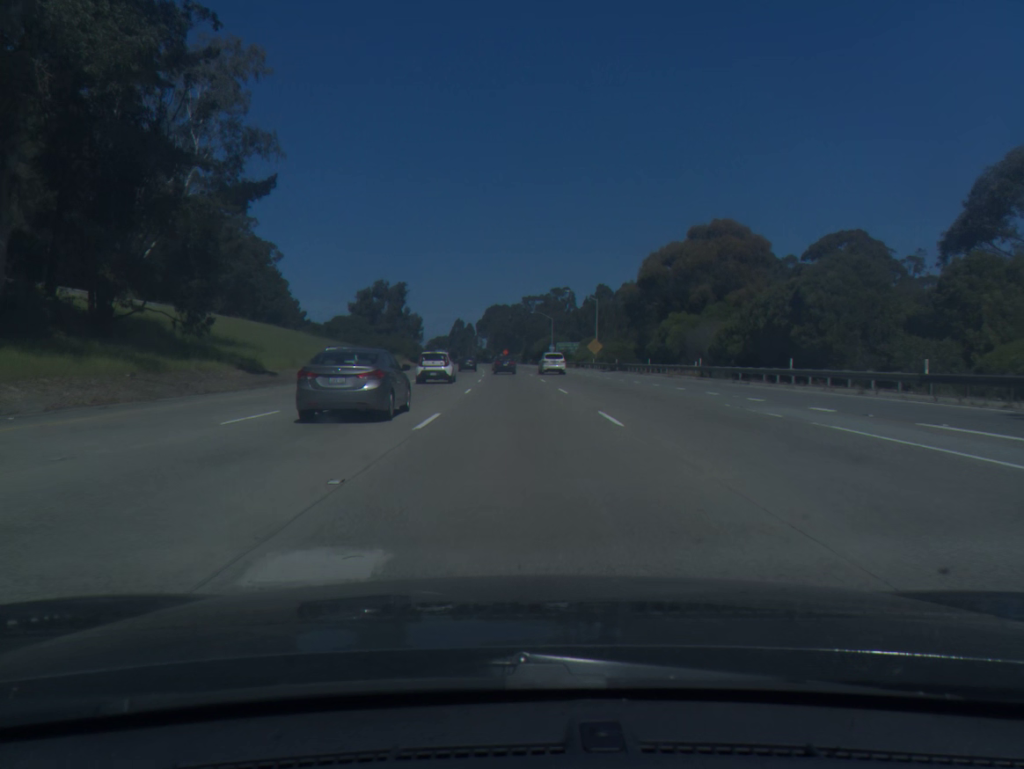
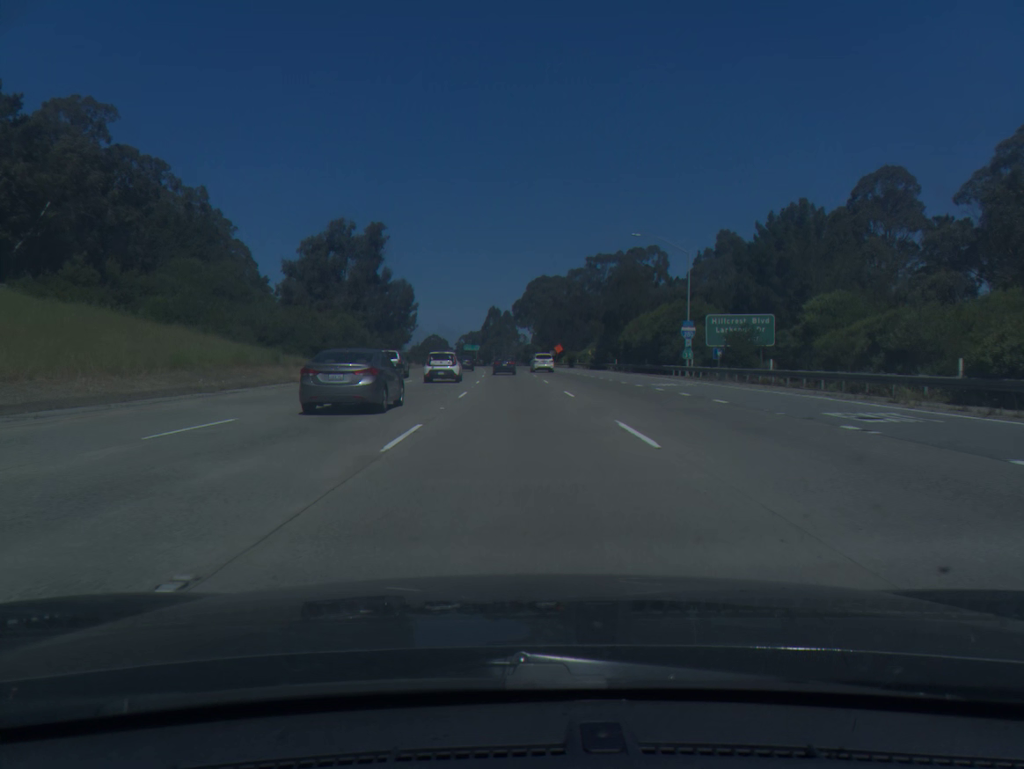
(-2.3, +91.1) m; -3°
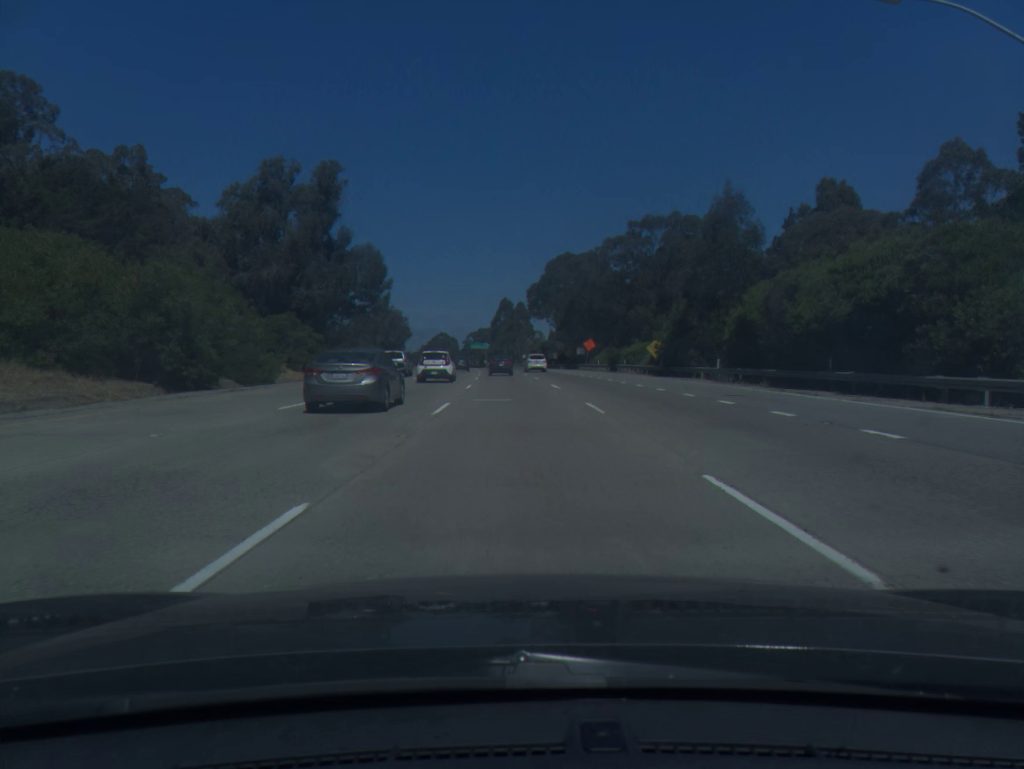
(-0.4, +37.0) m; -1°
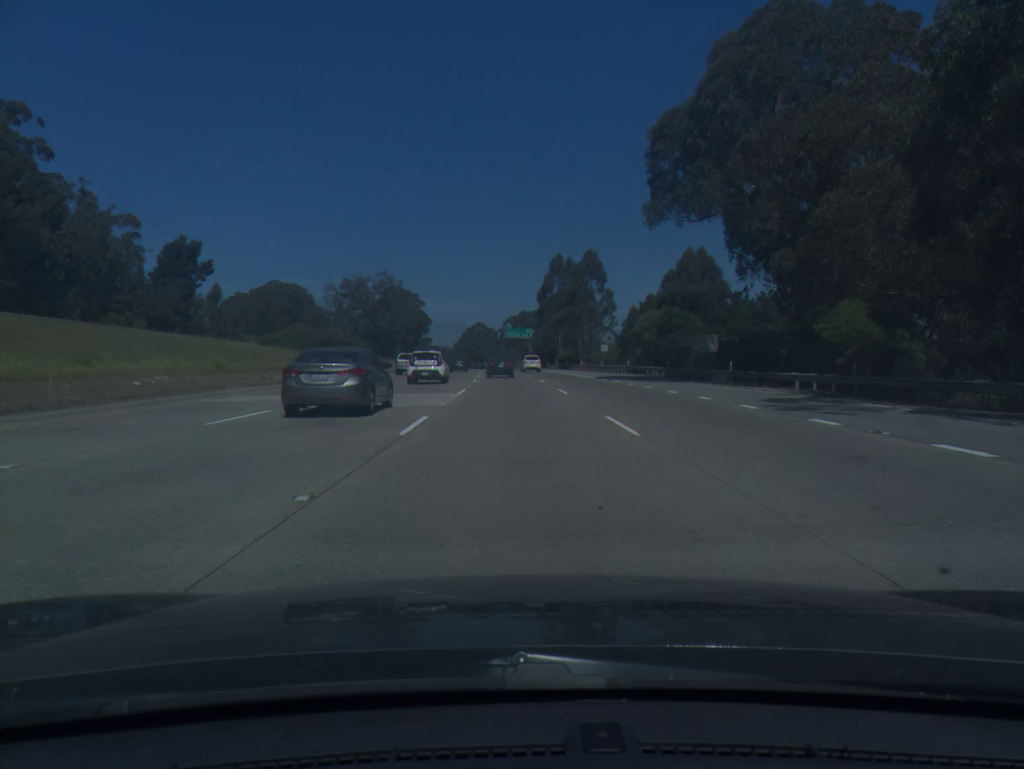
(-3.0, +92.7) m; -3°
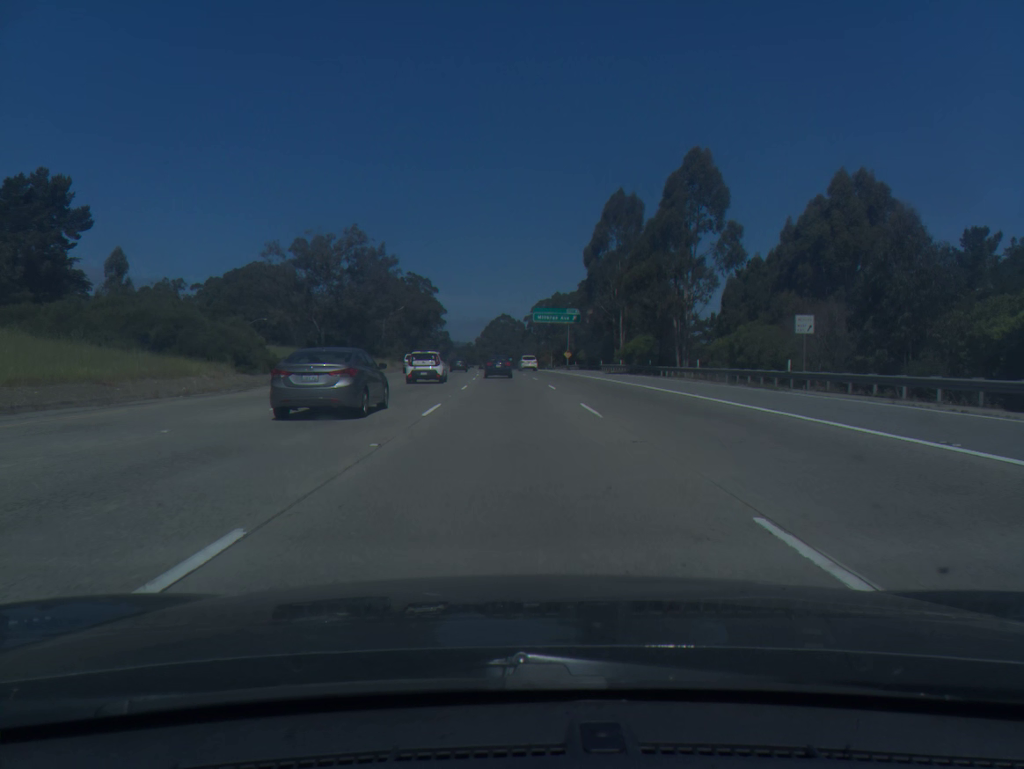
(-0.9, +54.7) m; -2°
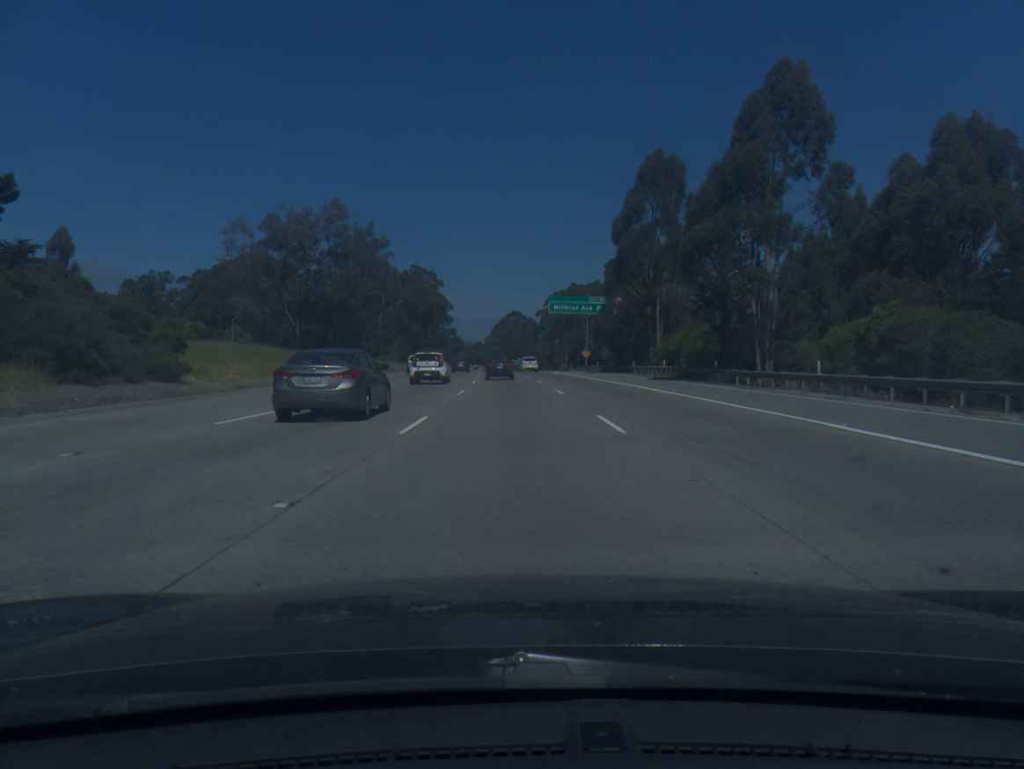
(-0.1, +18.0) m; -1°
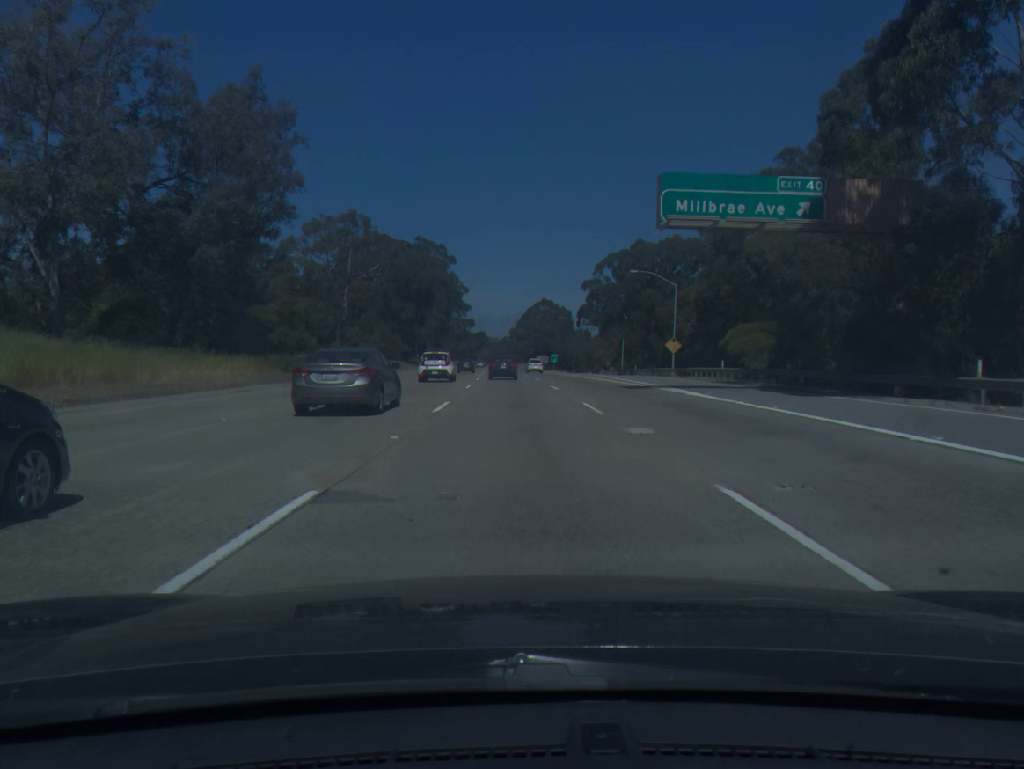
(-1.0, +53.7) m; -2°
